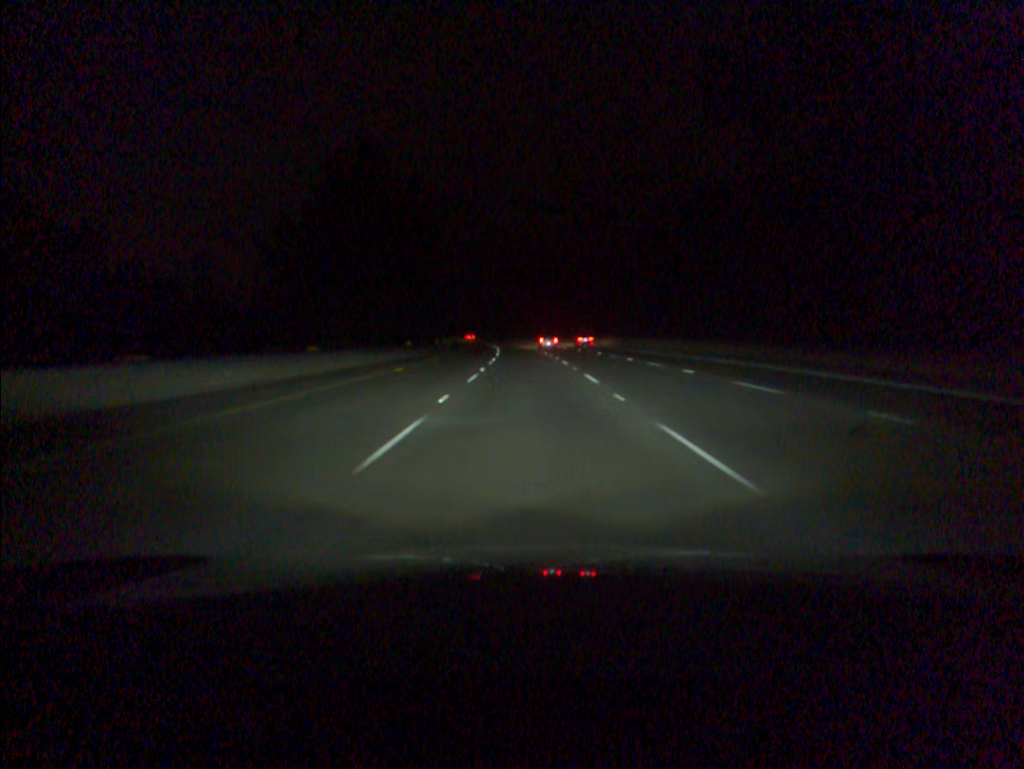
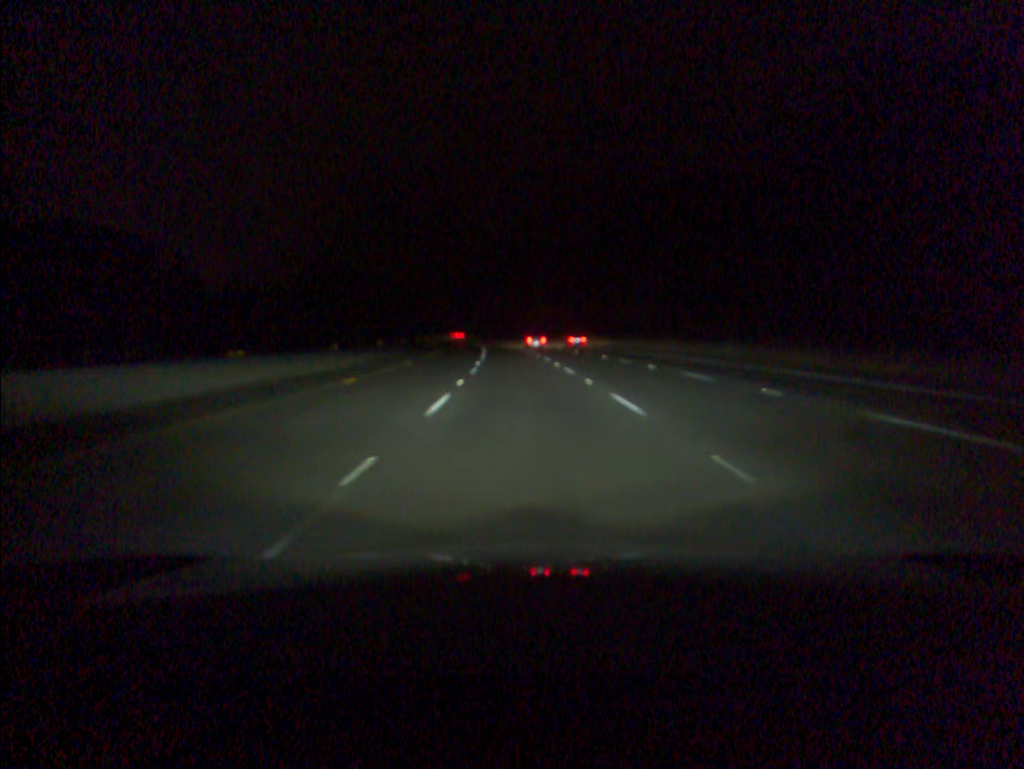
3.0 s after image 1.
(-1.7, +96.4) m; -3°
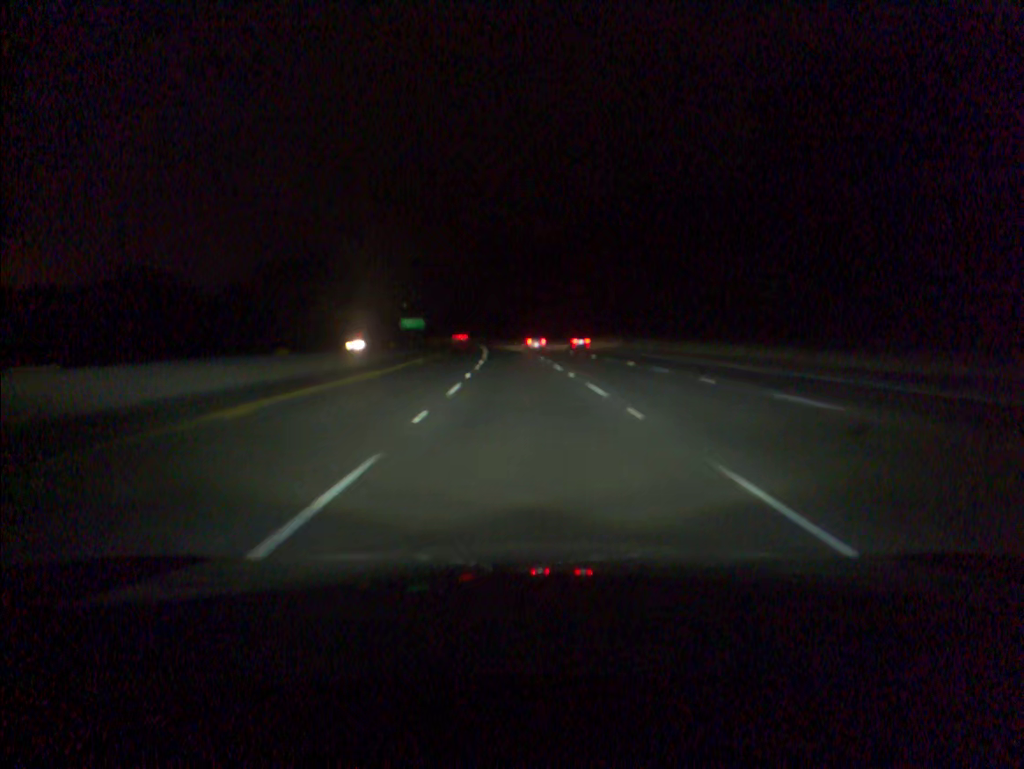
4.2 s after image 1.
(-0.5, +38.6) m; -2°
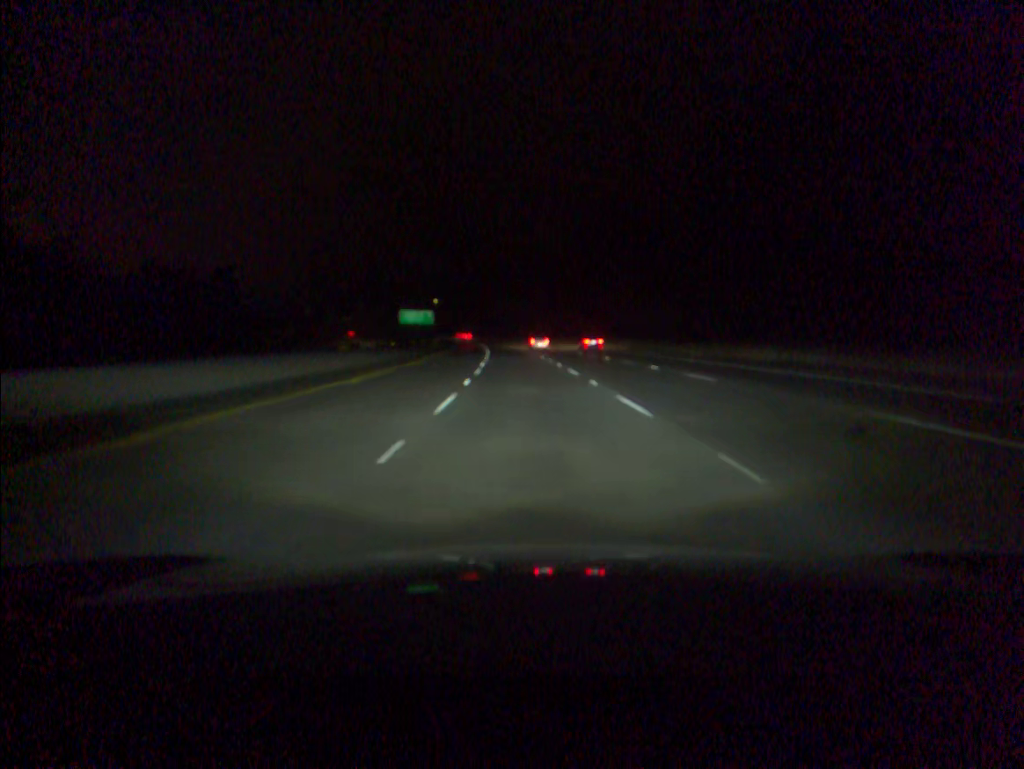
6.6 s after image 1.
(-2.4, +77.4) m; -3°
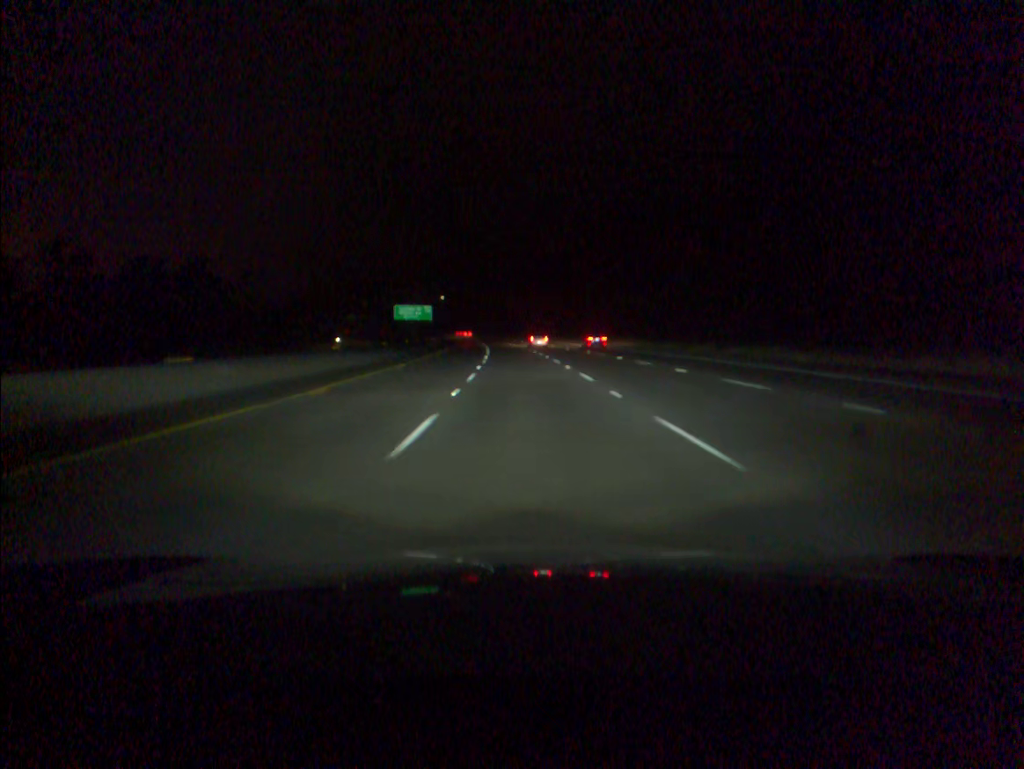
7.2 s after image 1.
(-0.1, +19.4) m; -1°
